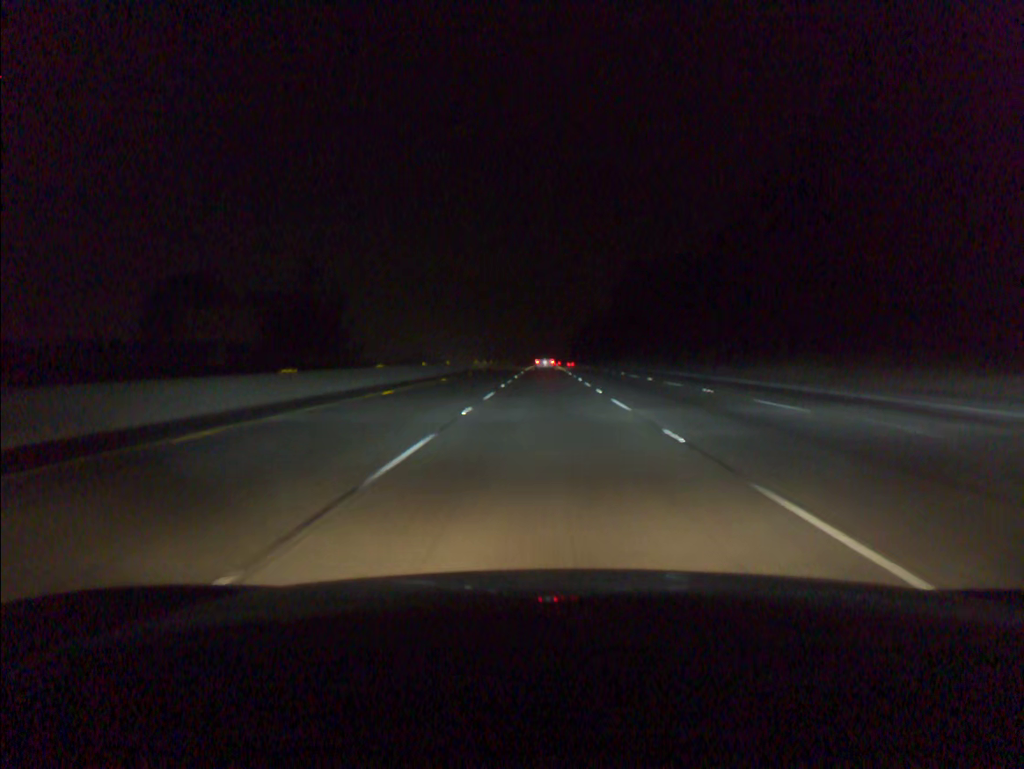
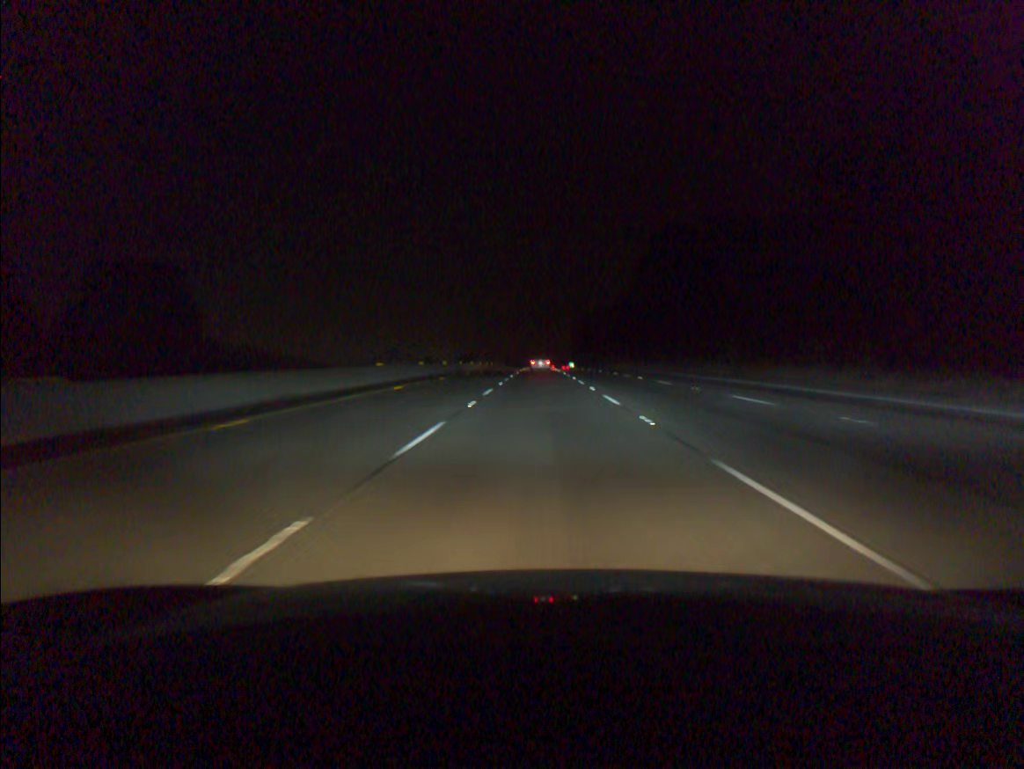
(+0.1, +56.7) m; 0°
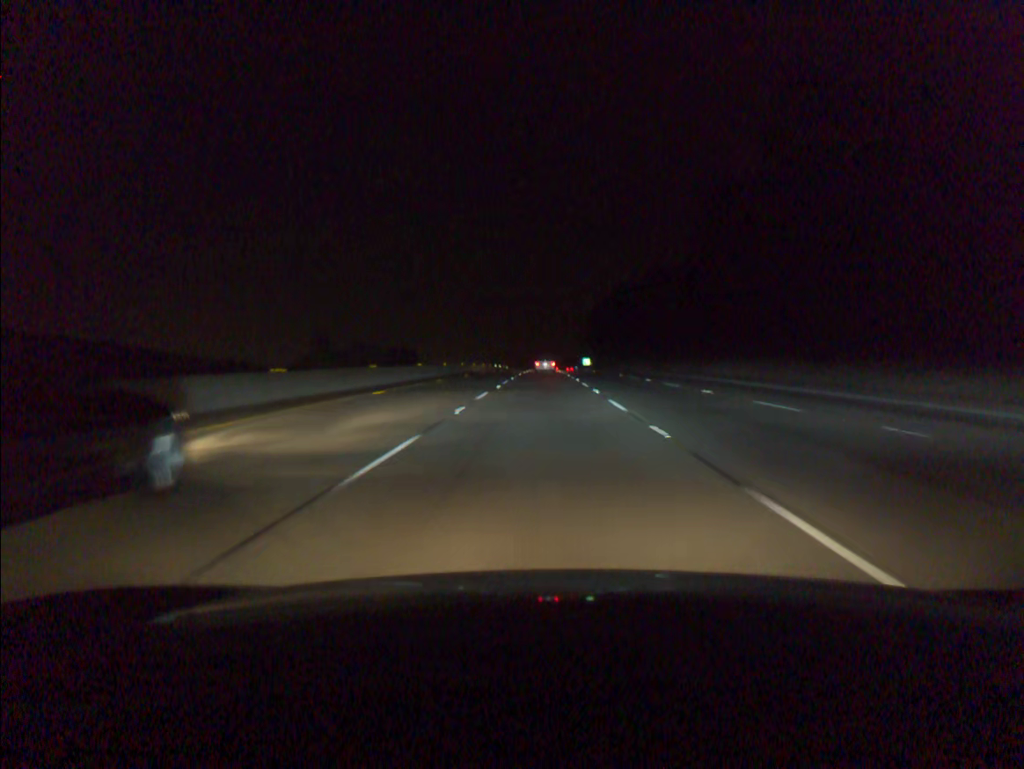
(-0.1, +75.2) m; 0°
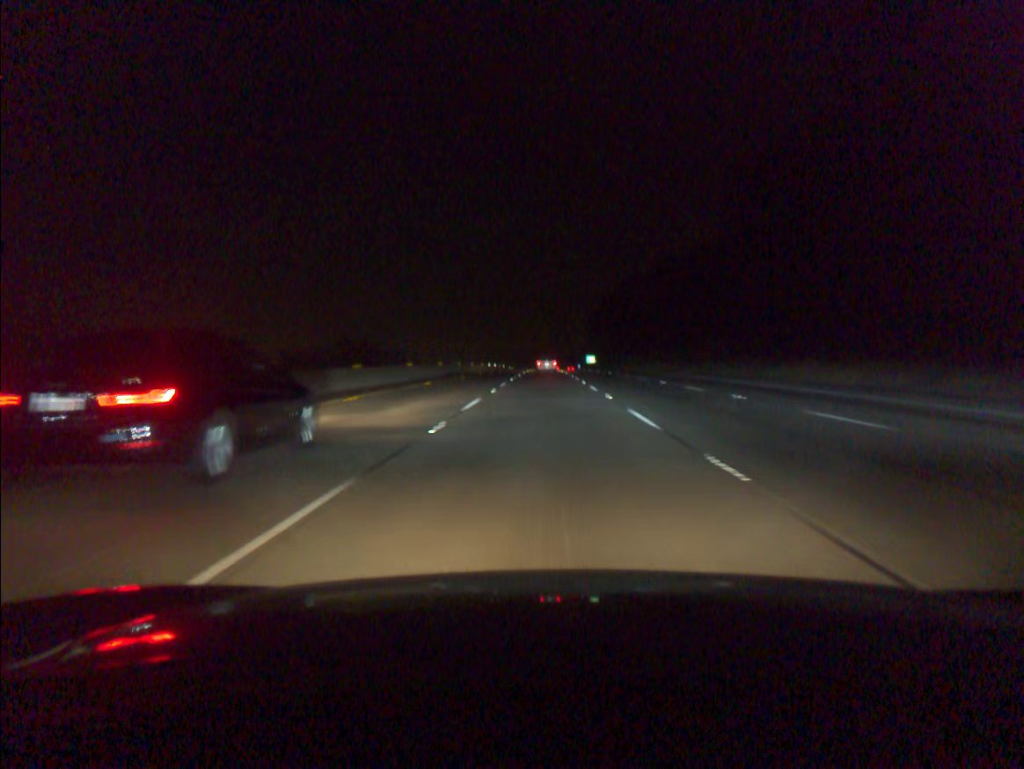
(0.0, +18.8) m; 0°
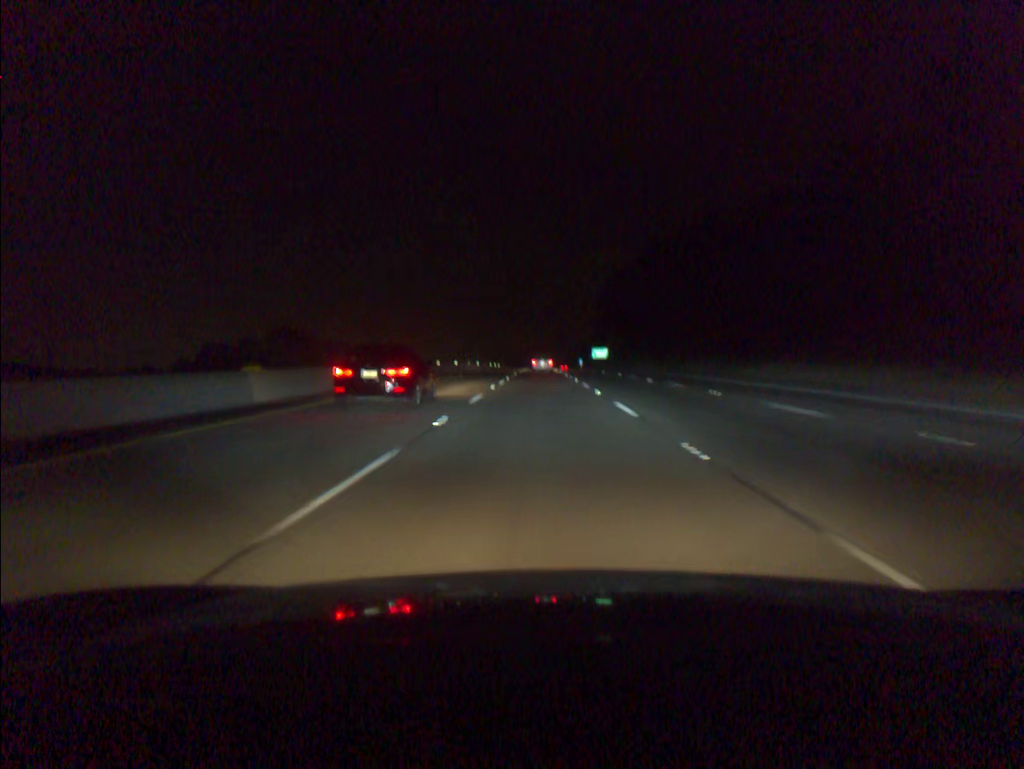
(+0.1, +56.2) m; 0°
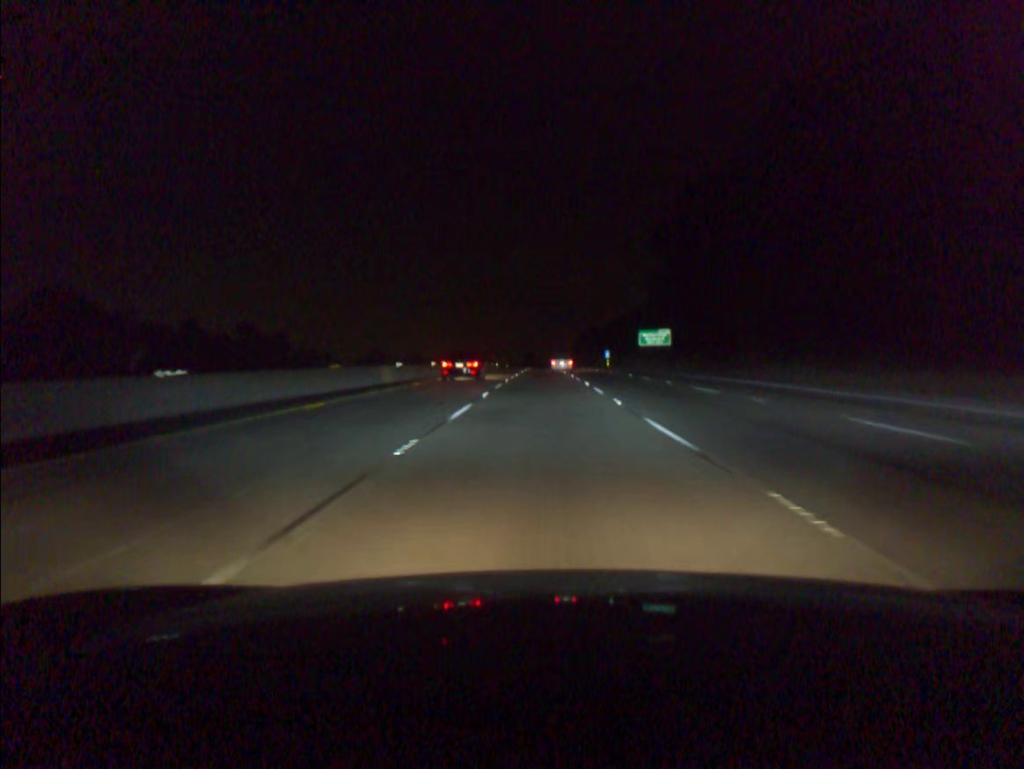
(-0.3, +93.1) m; 0°
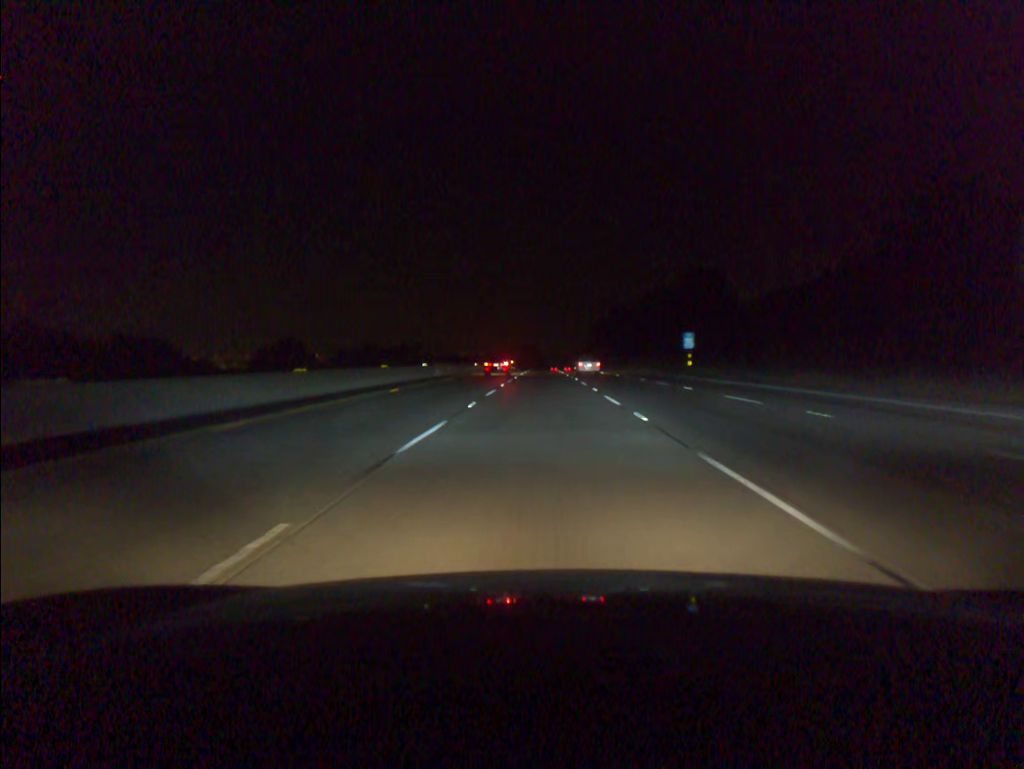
(+0.2, +92.7) m; 0°
